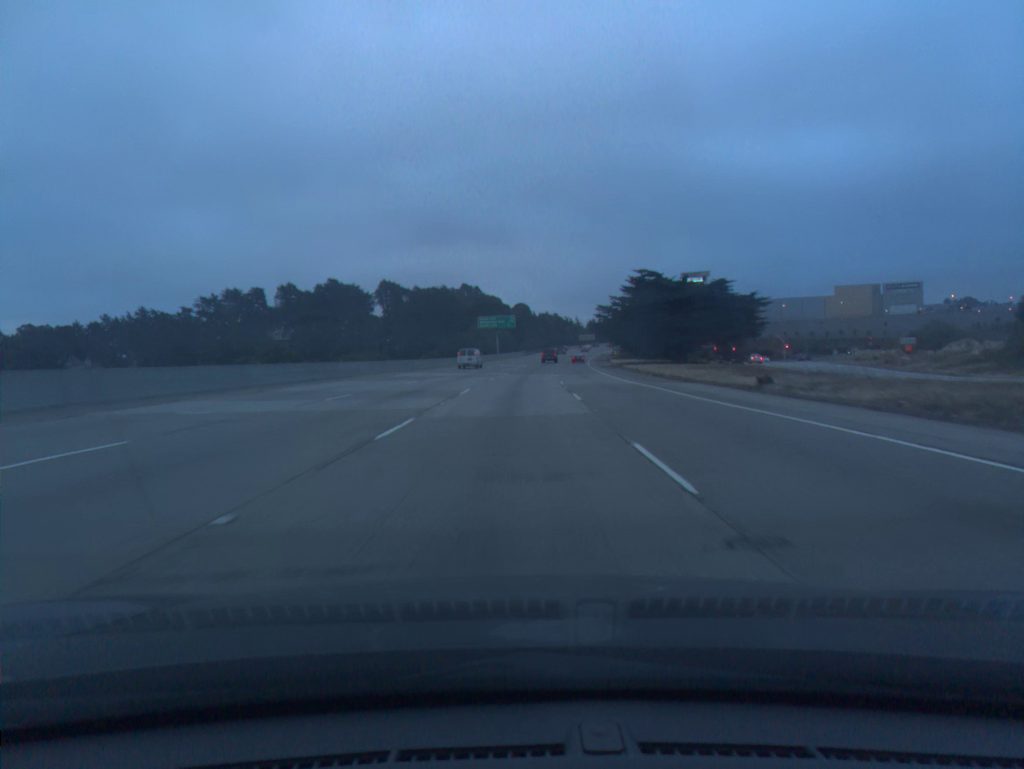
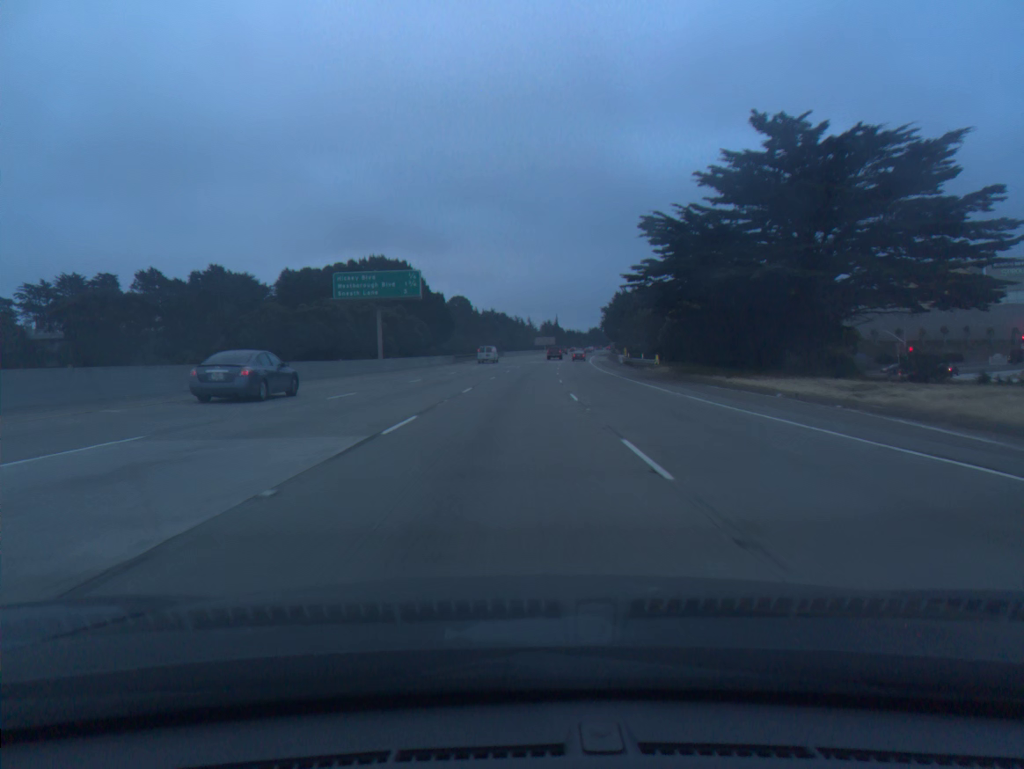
(+3.0, +87.0) m; +4°
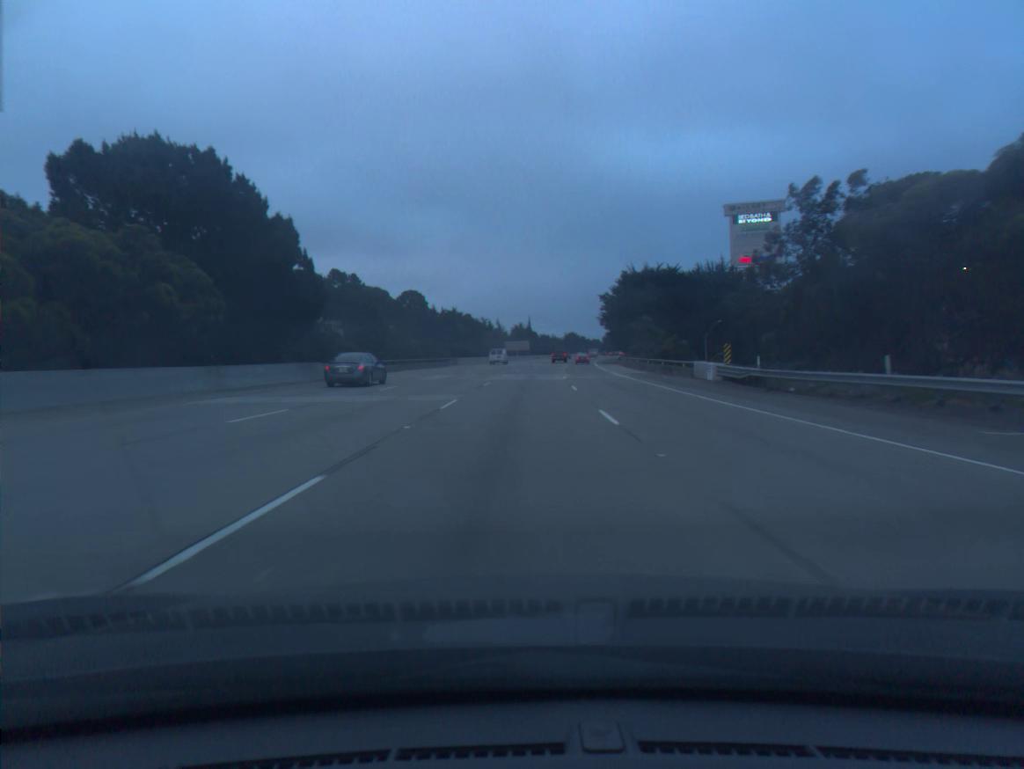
(+1.0, +52.1) m; +2°
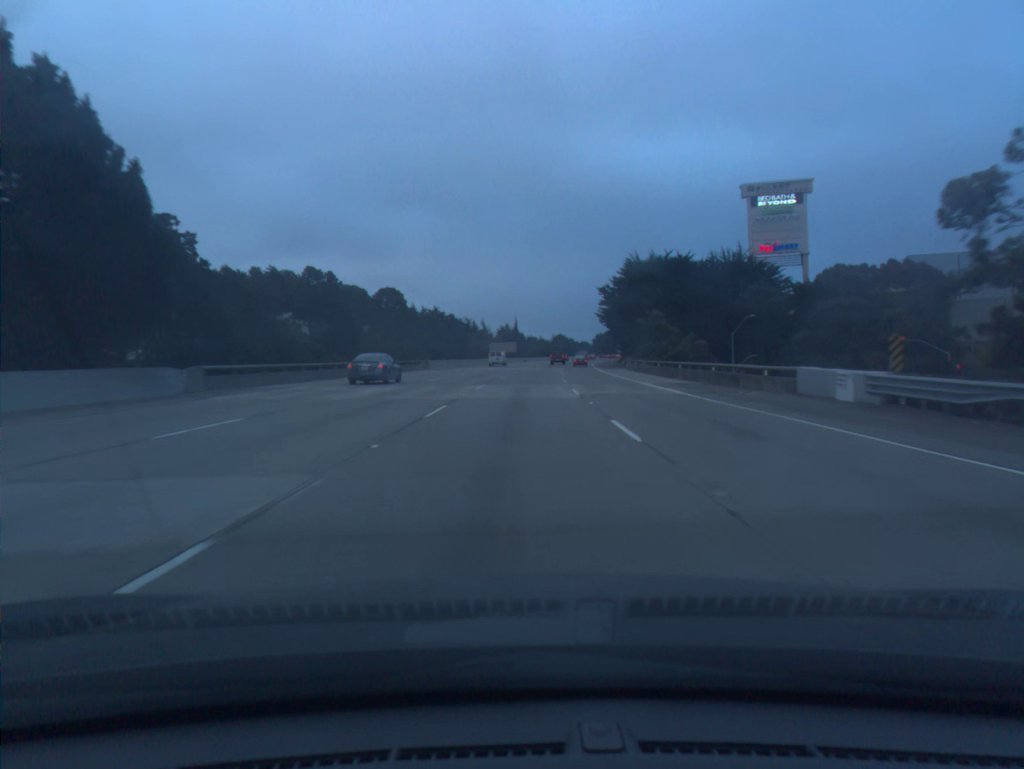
(+0.1, +17.3) m; +1°
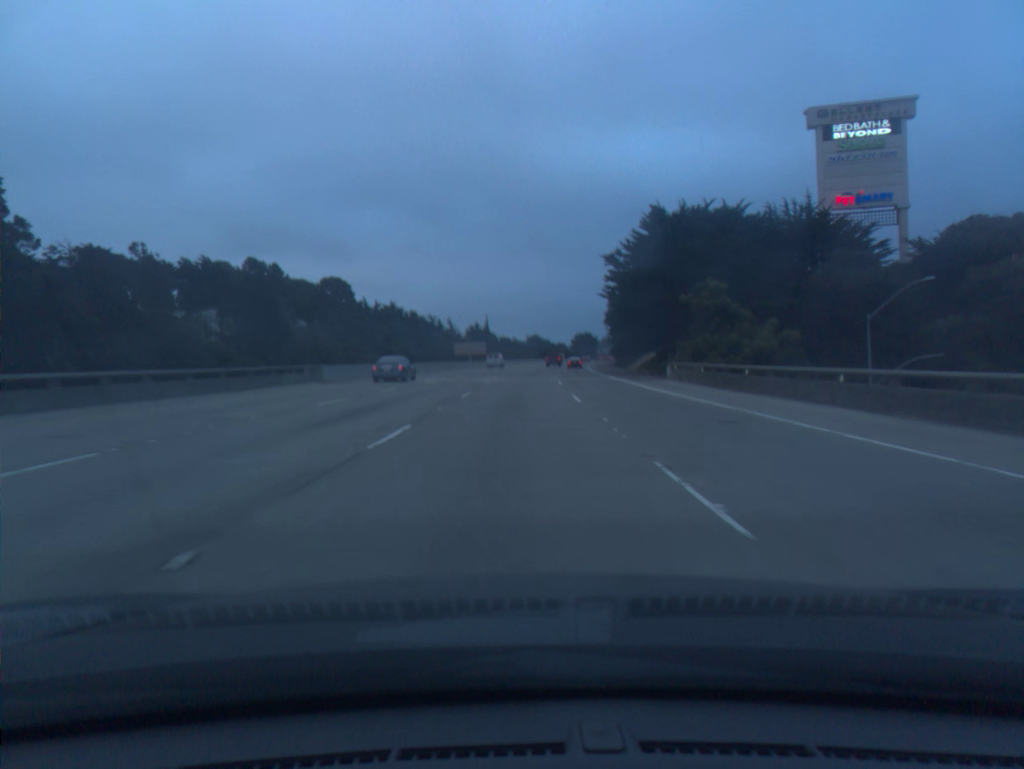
(+0.6, +34.6) m; +2°
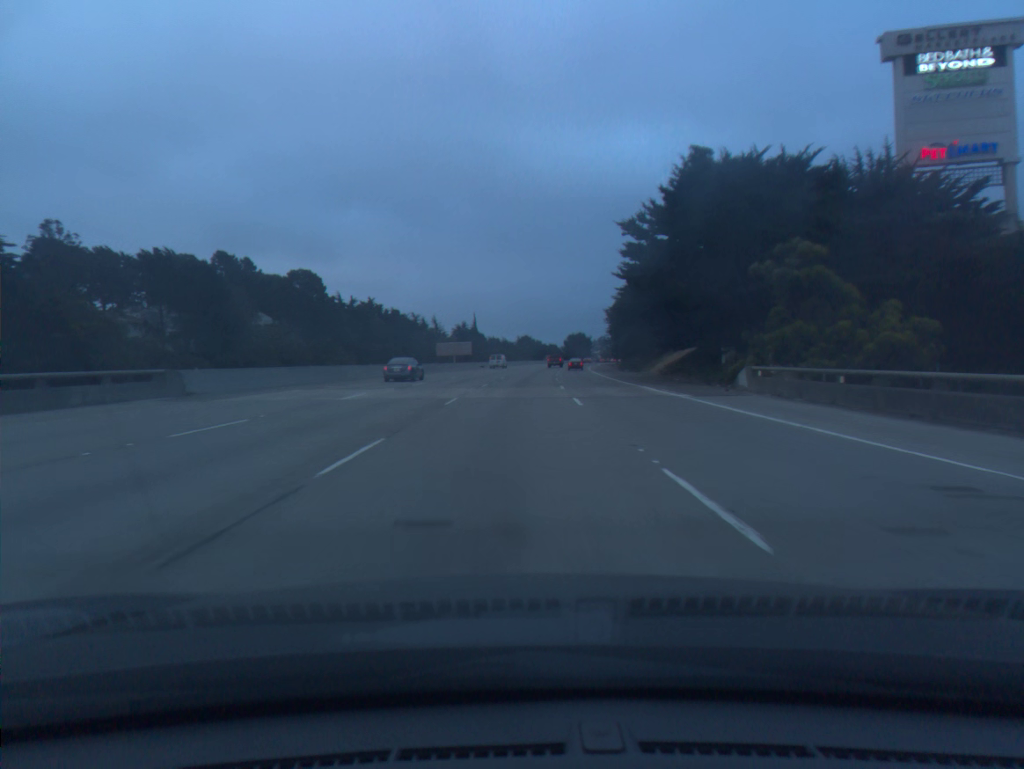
(+0.1, +17.3) m; +1°
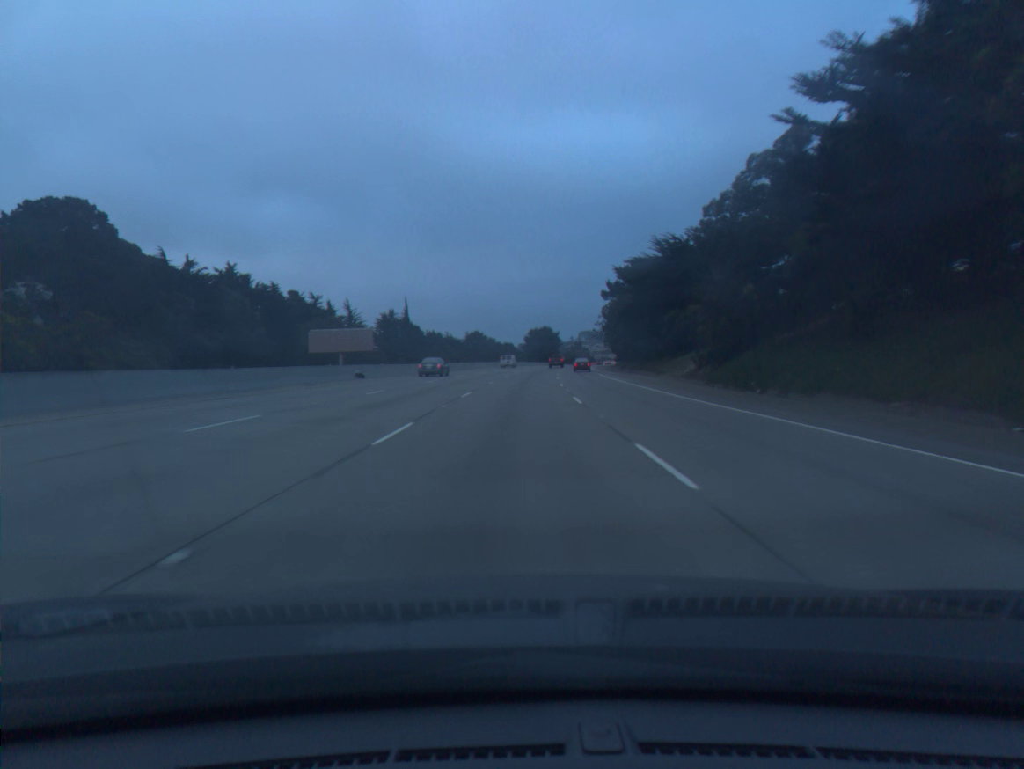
(+1.6, +69.5) m; +3°
